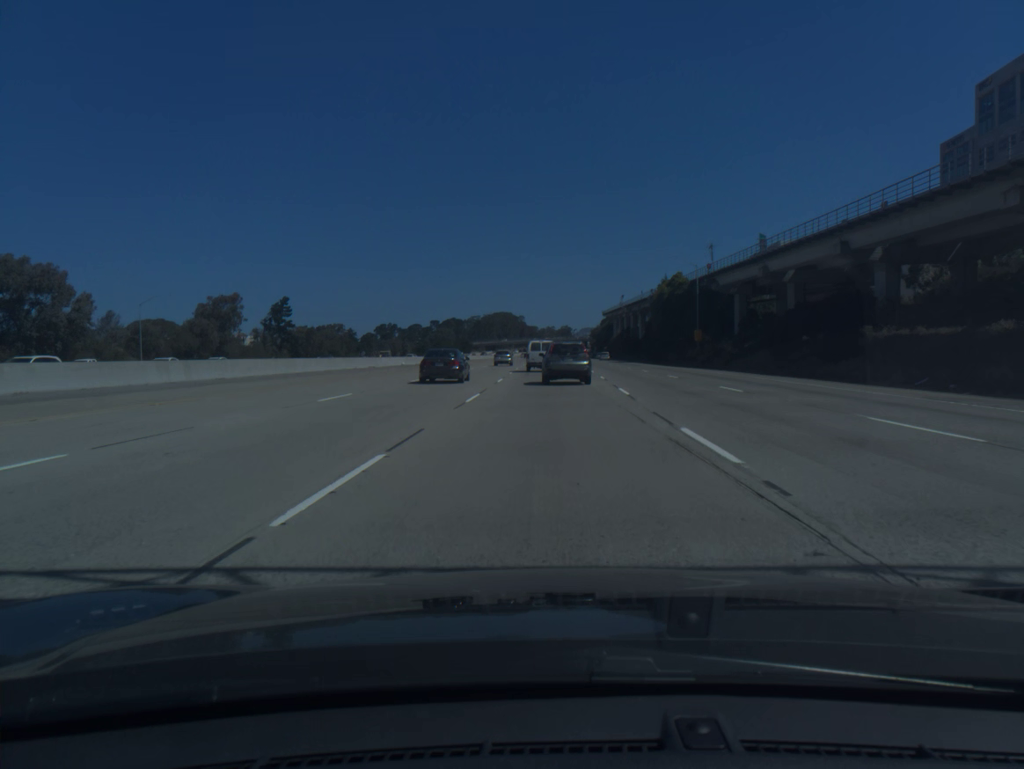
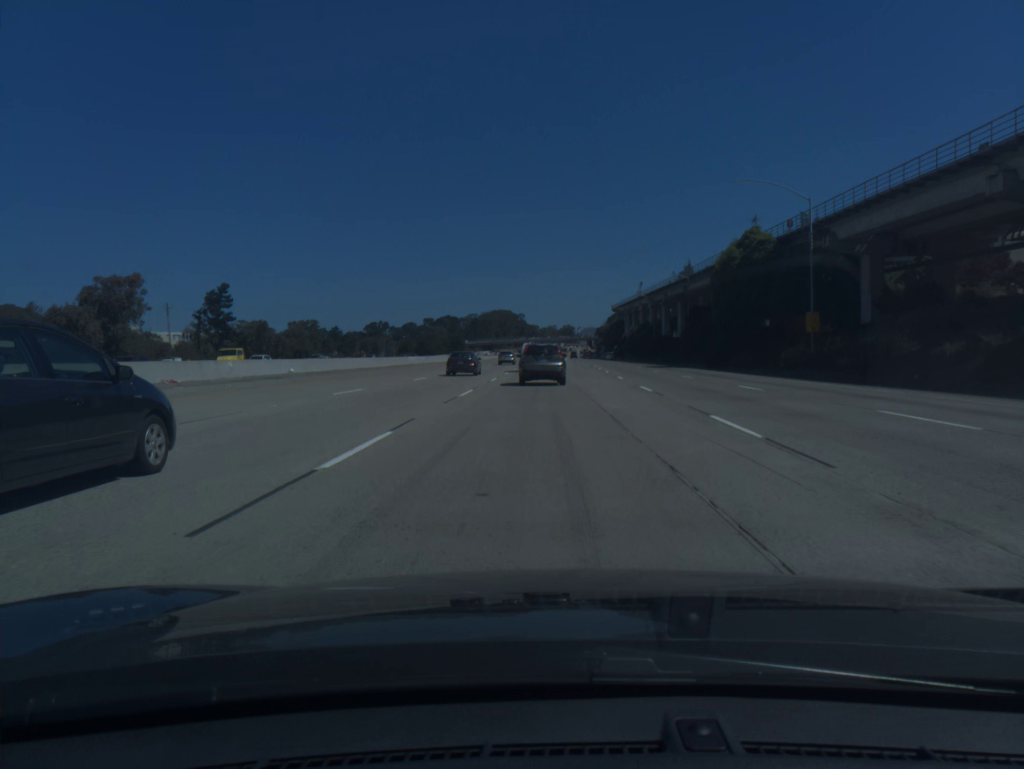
(+0.2, +40.4) m; 0°
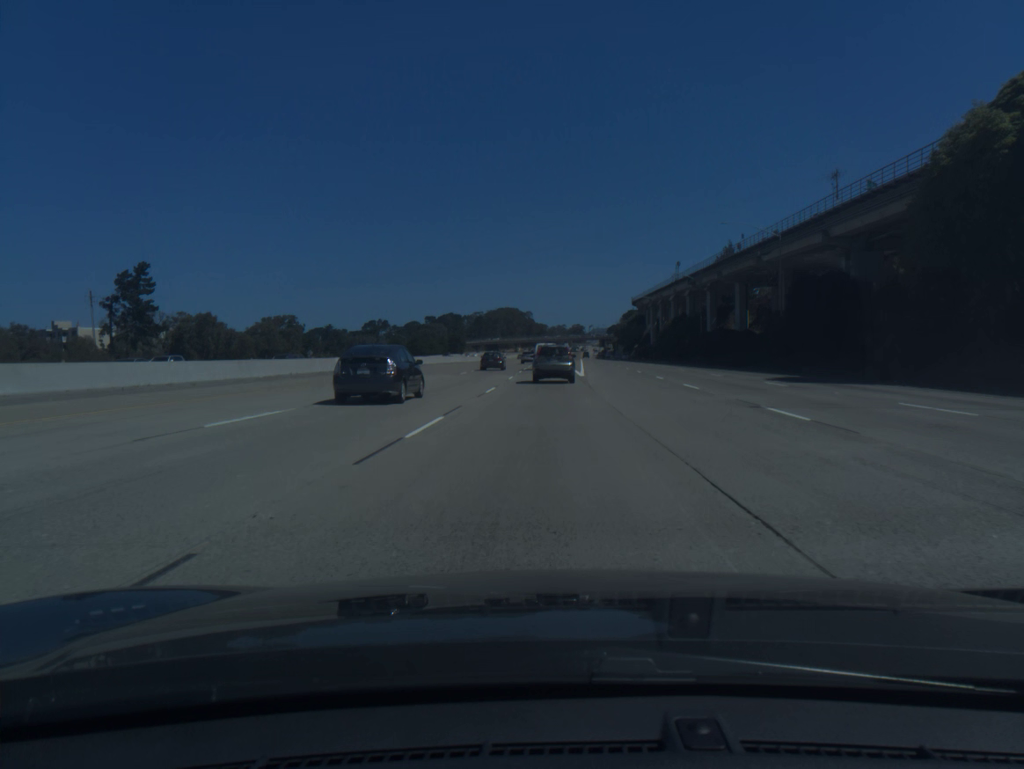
(-0.4, +39.4) m; -1°
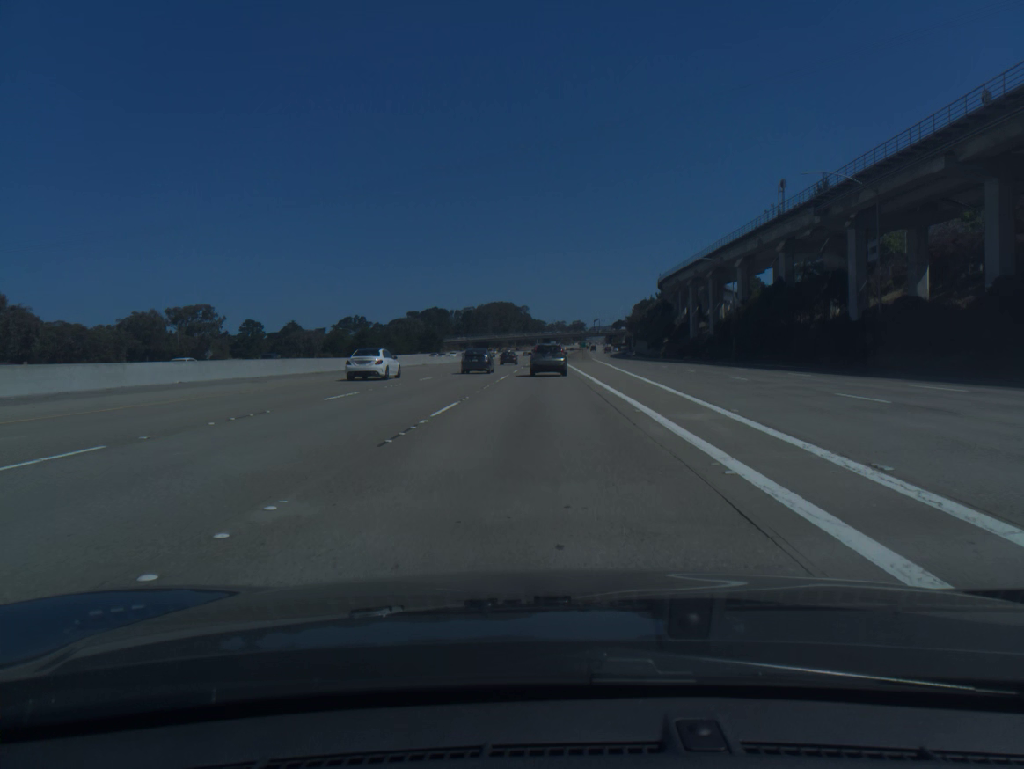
(+0.4, +65.4) m; 0°
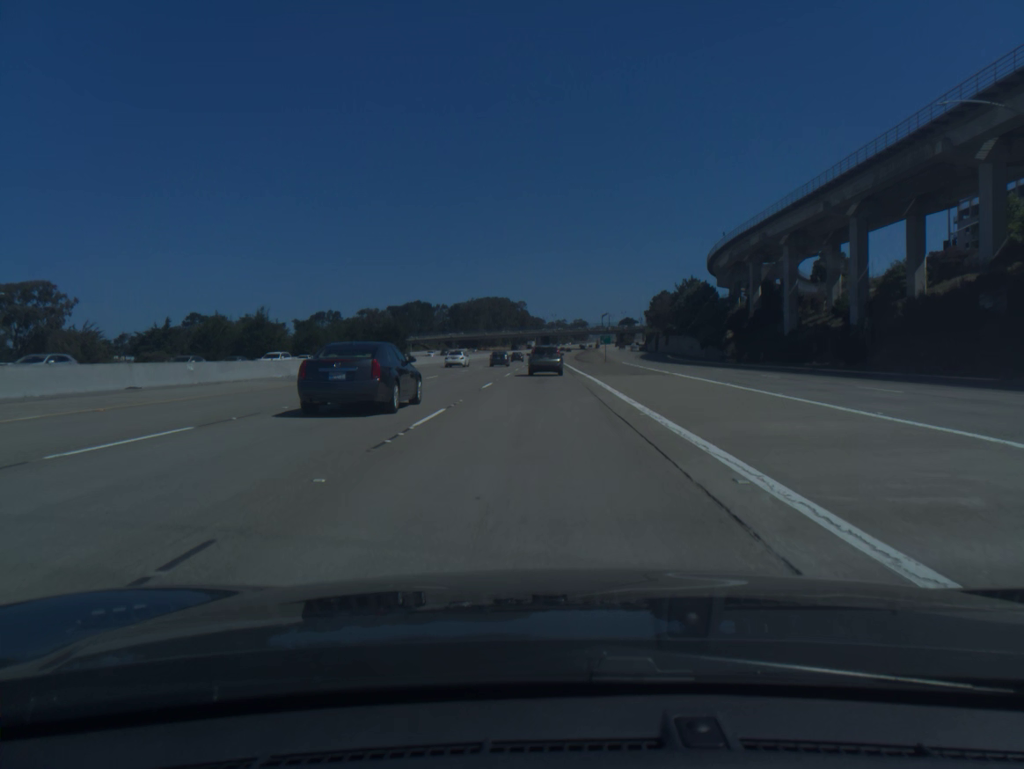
(+0.2, +66.1) m; 0°
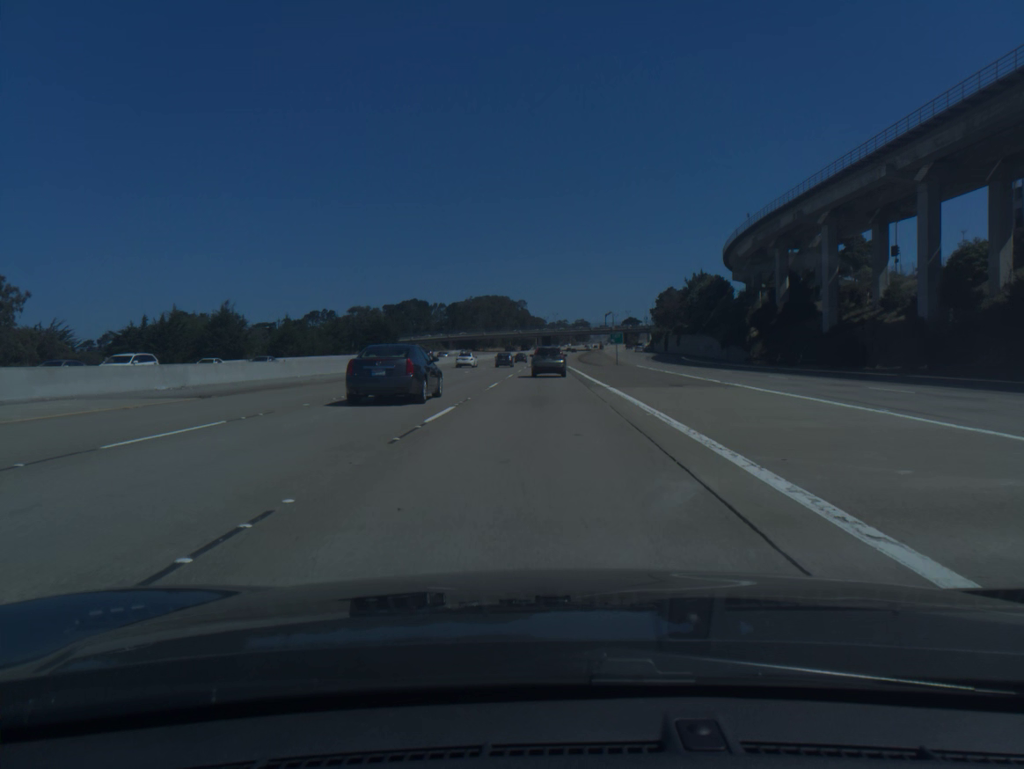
(0.0, +13.3) m; 0°
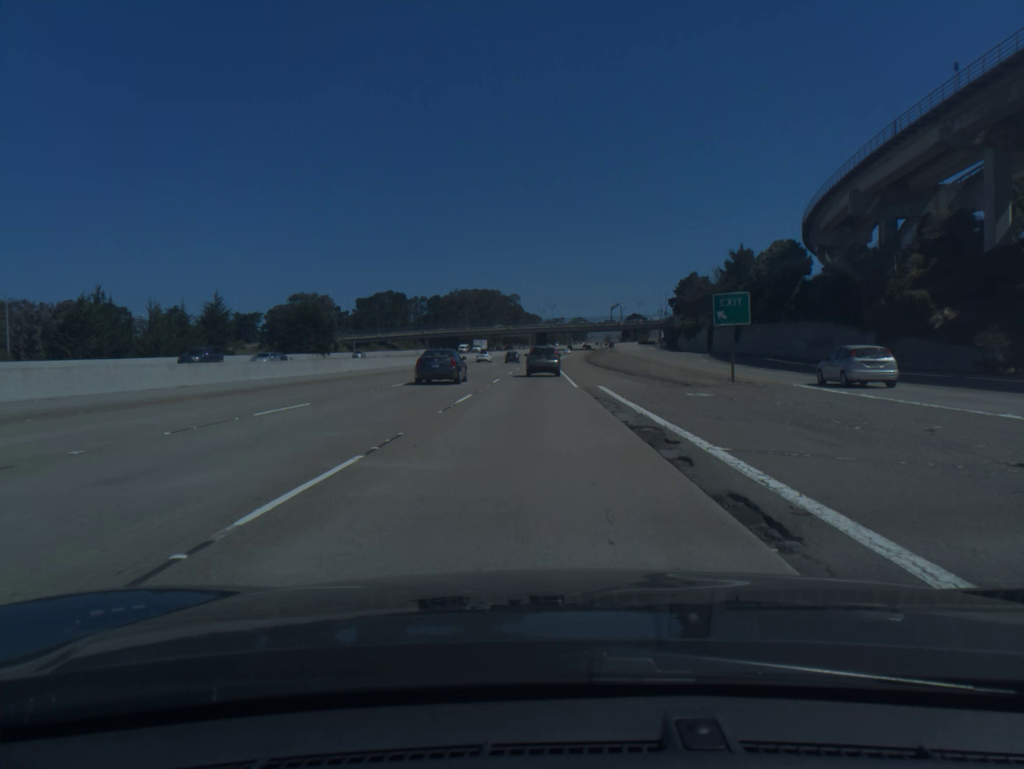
(+0.2, +52.7) m; 0°
